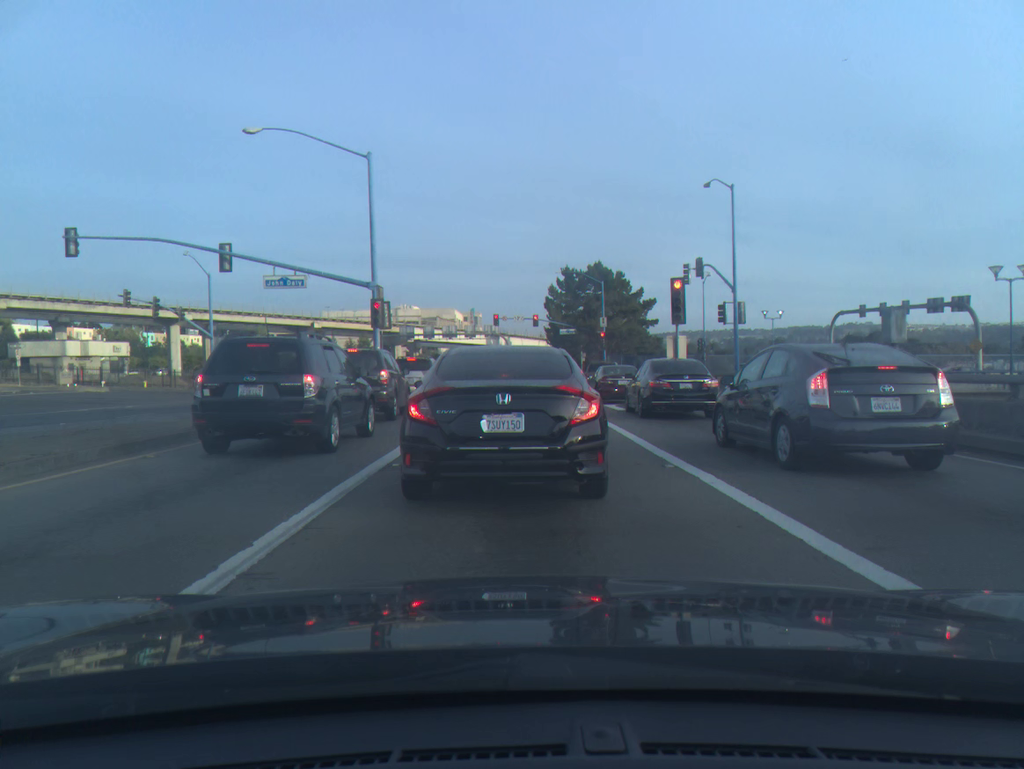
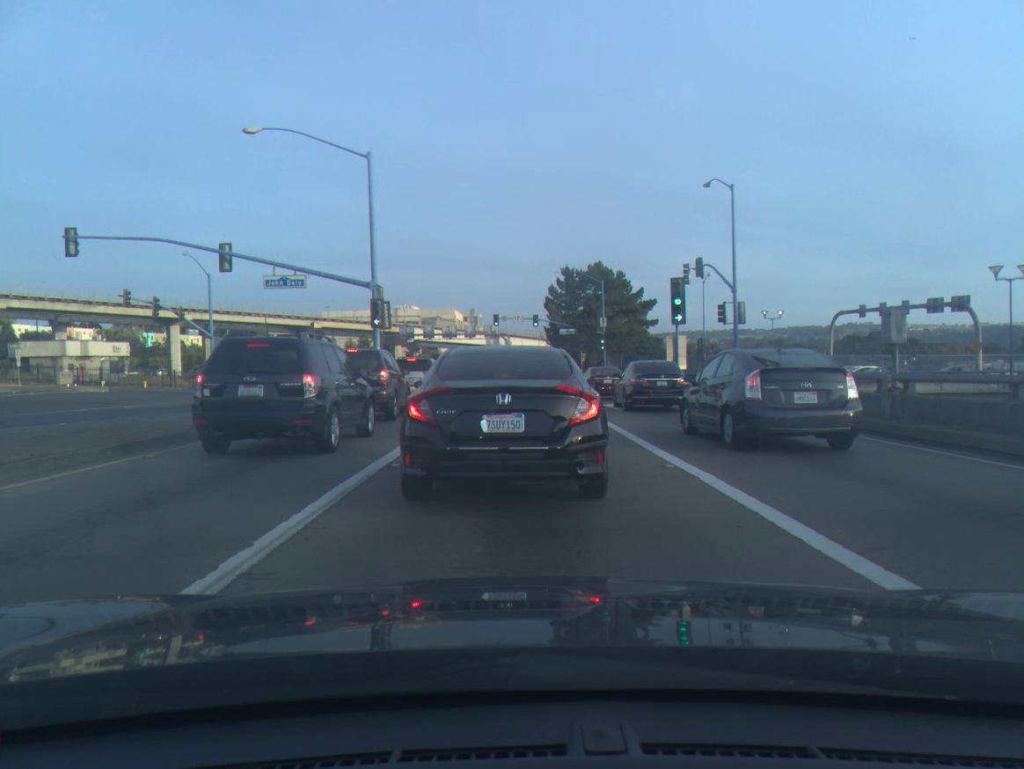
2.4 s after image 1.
(0.0, 0.0) m; 0°
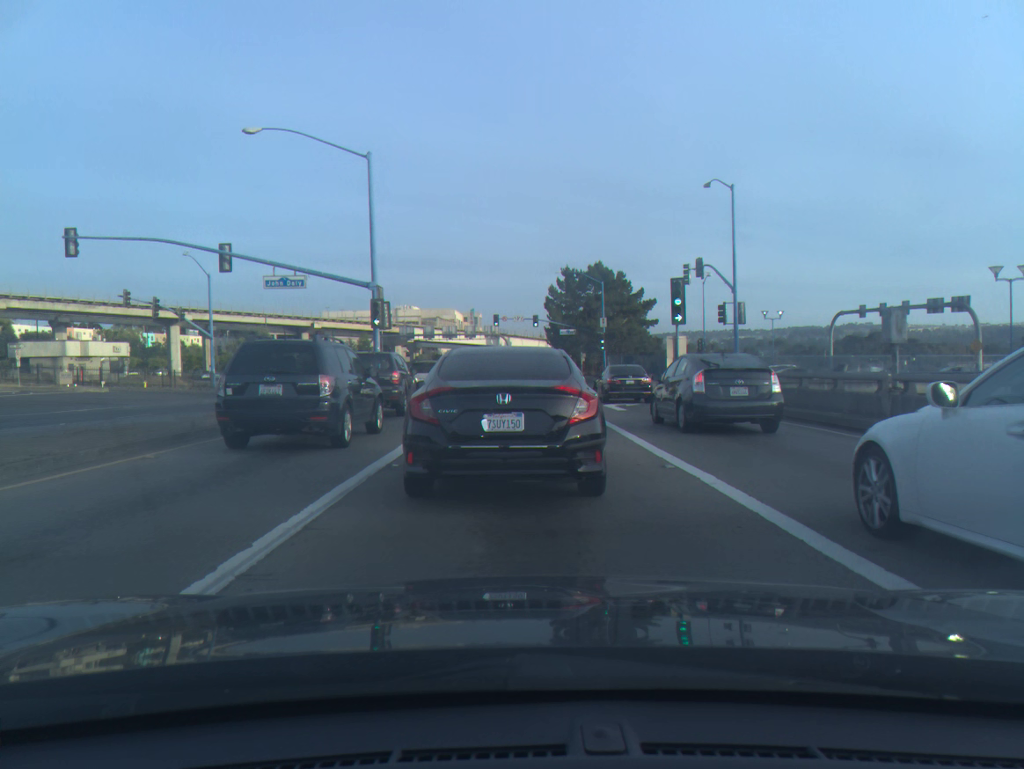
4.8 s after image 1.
(0.0, 0.0) m; 0°
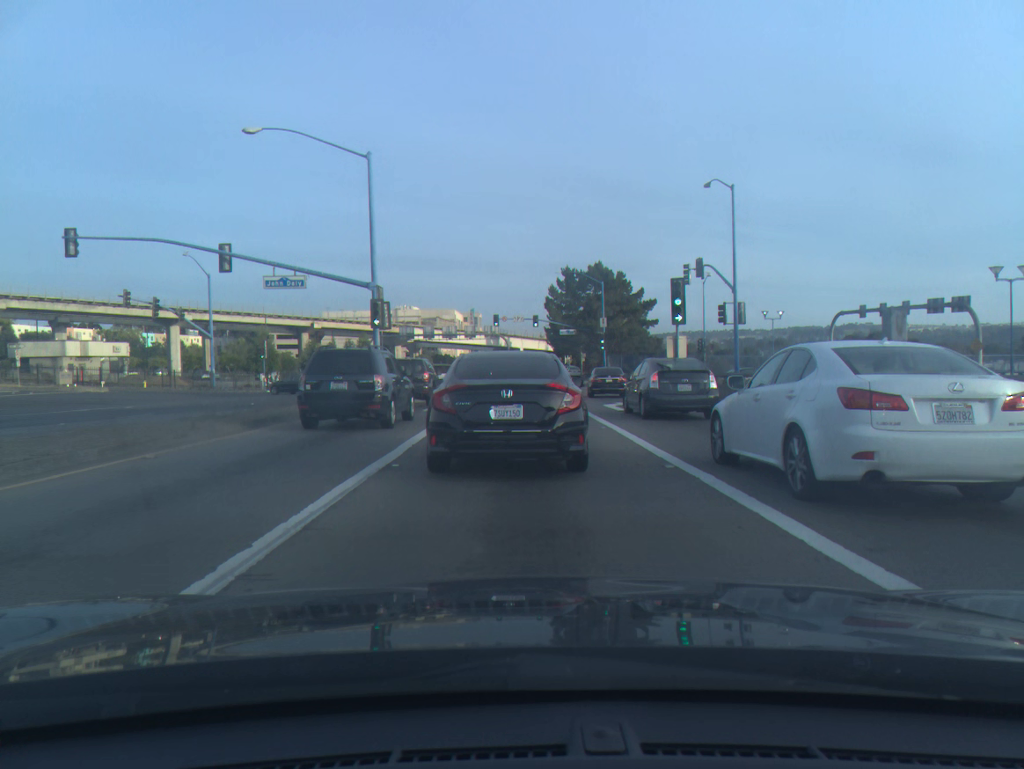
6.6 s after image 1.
(0.0, 0.0) m; 0°
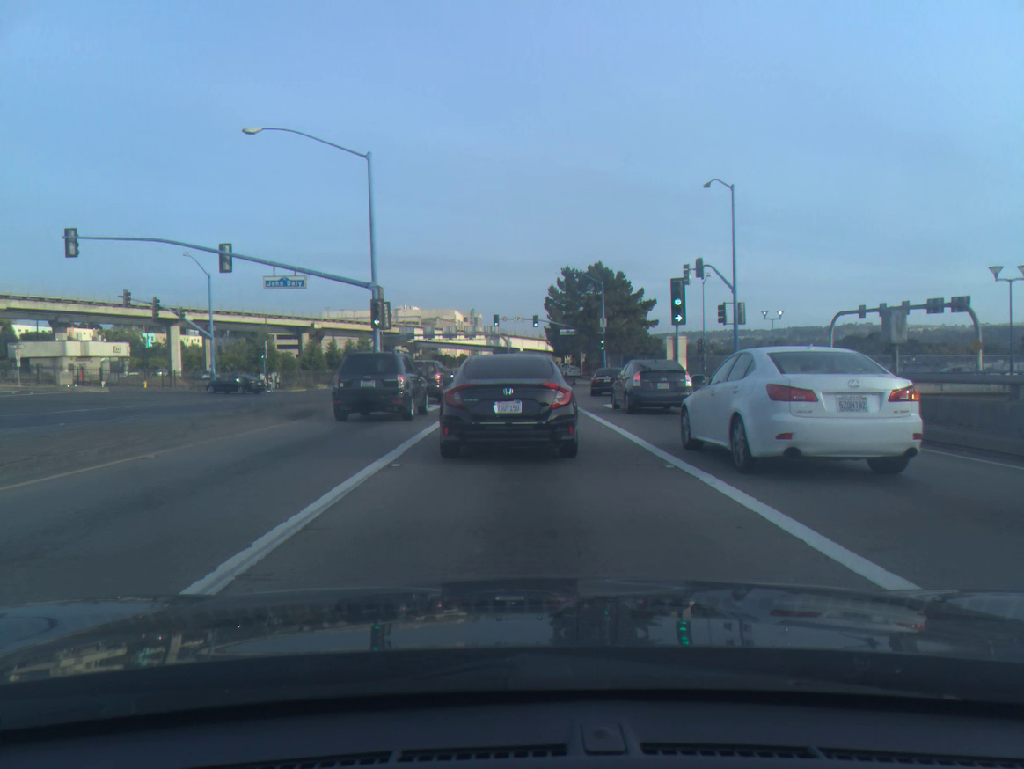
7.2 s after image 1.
(0.0, 0.0) m; 0°
